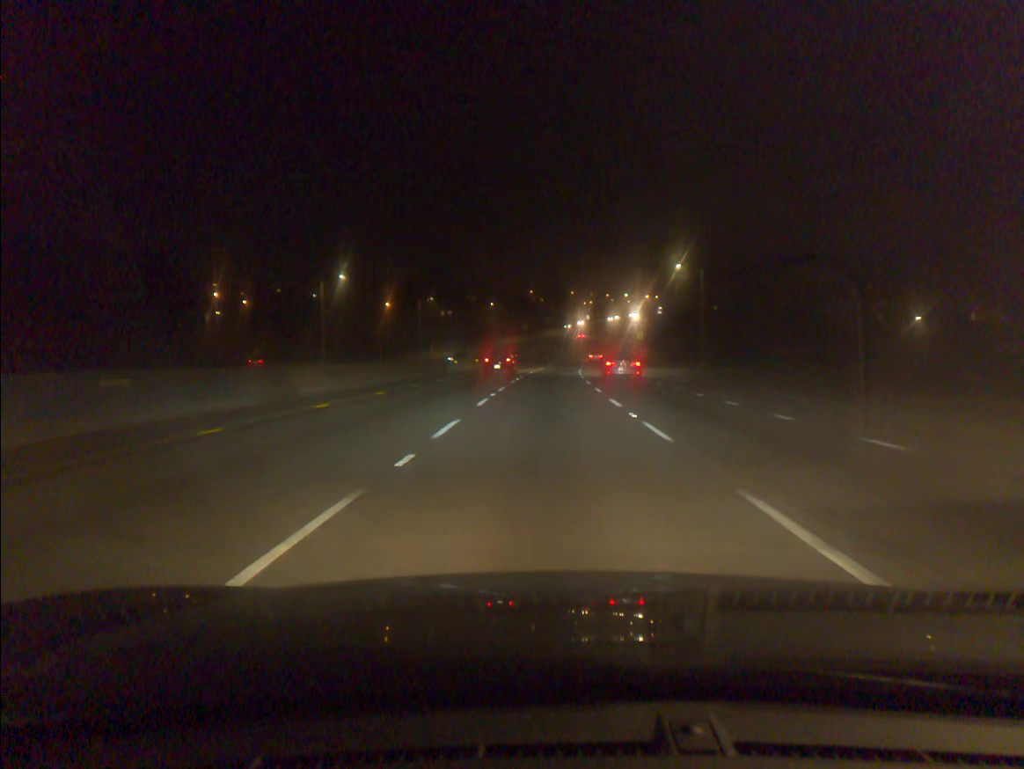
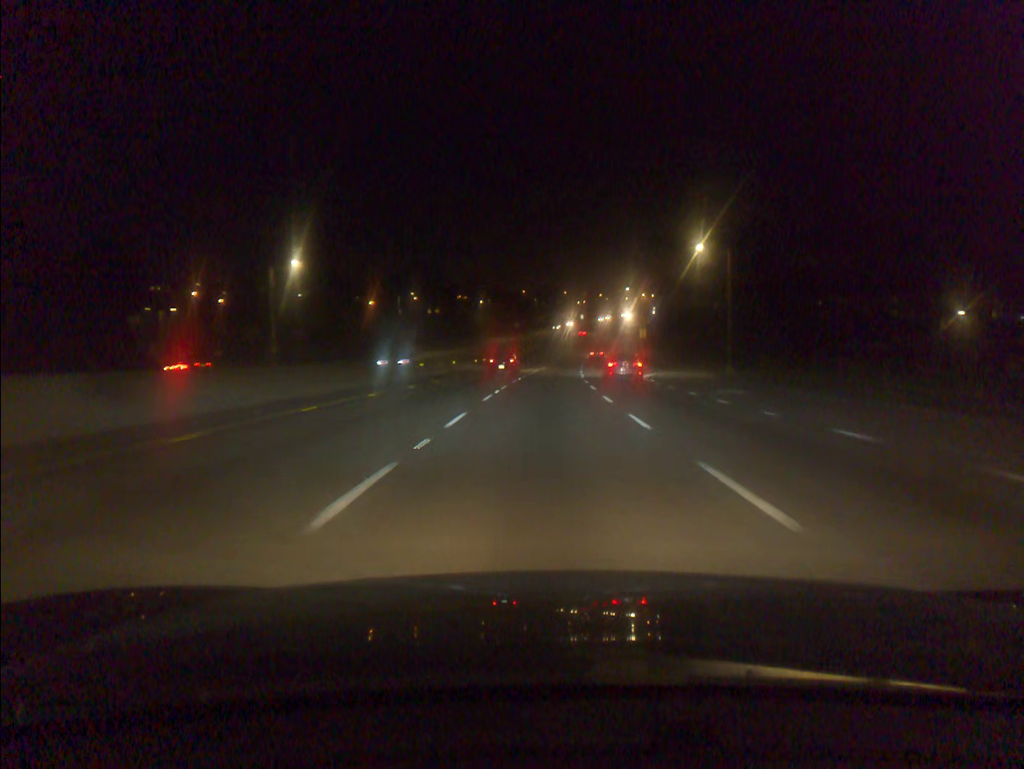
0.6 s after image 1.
(+0.1, +12.9) m; +1°
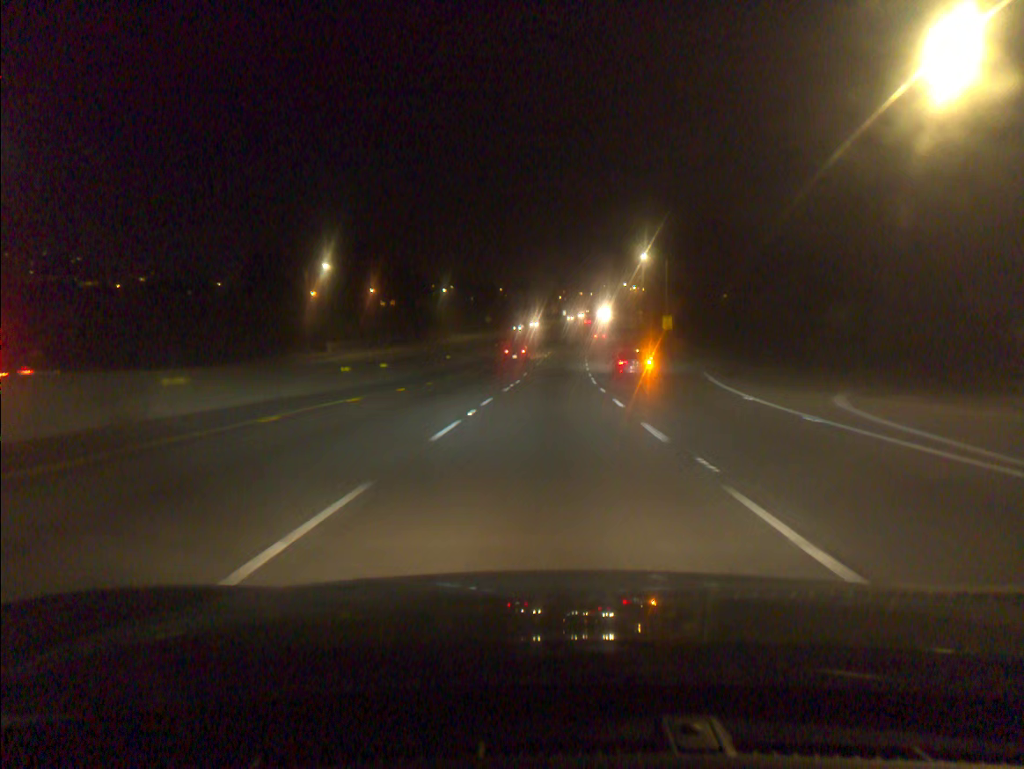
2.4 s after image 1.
(+0.5, +38.9) m; +2°
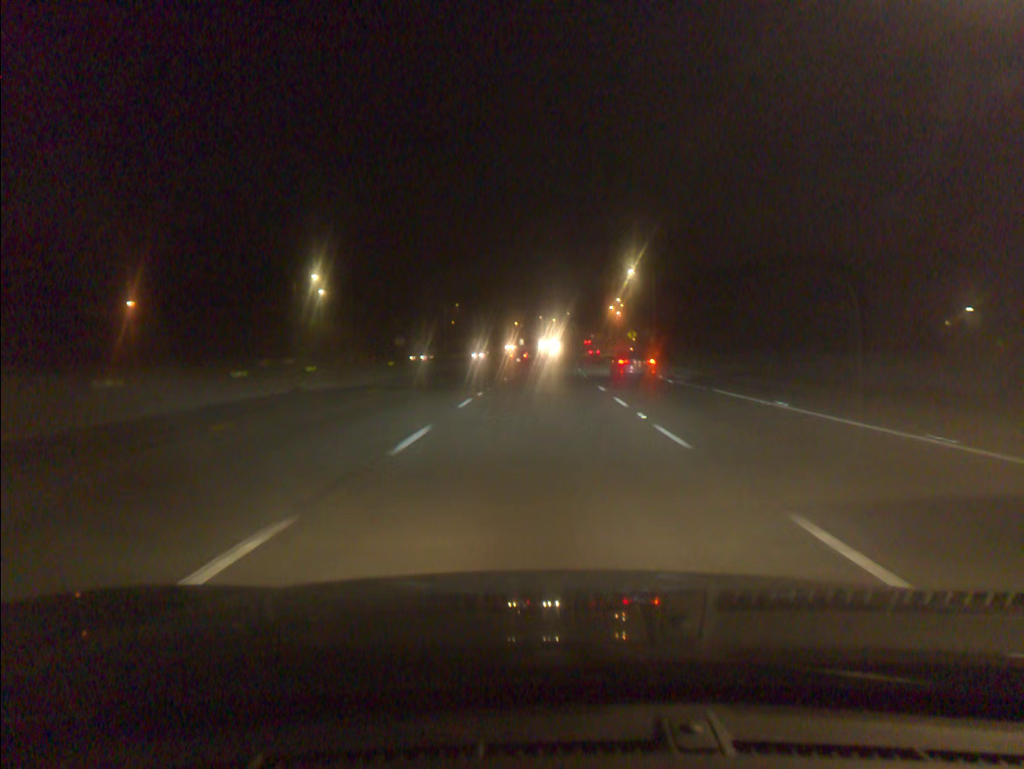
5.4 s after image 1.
(+2.1, +67.3) m; +3°
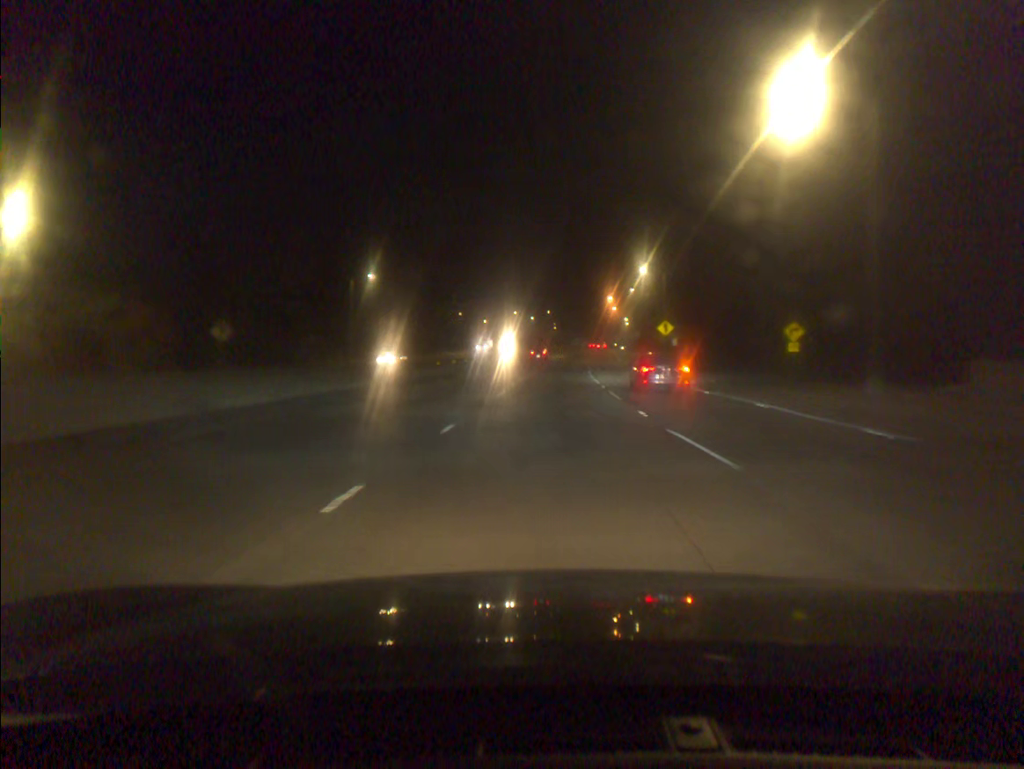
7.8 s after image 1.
(+0.7, +56.2) m; +2°
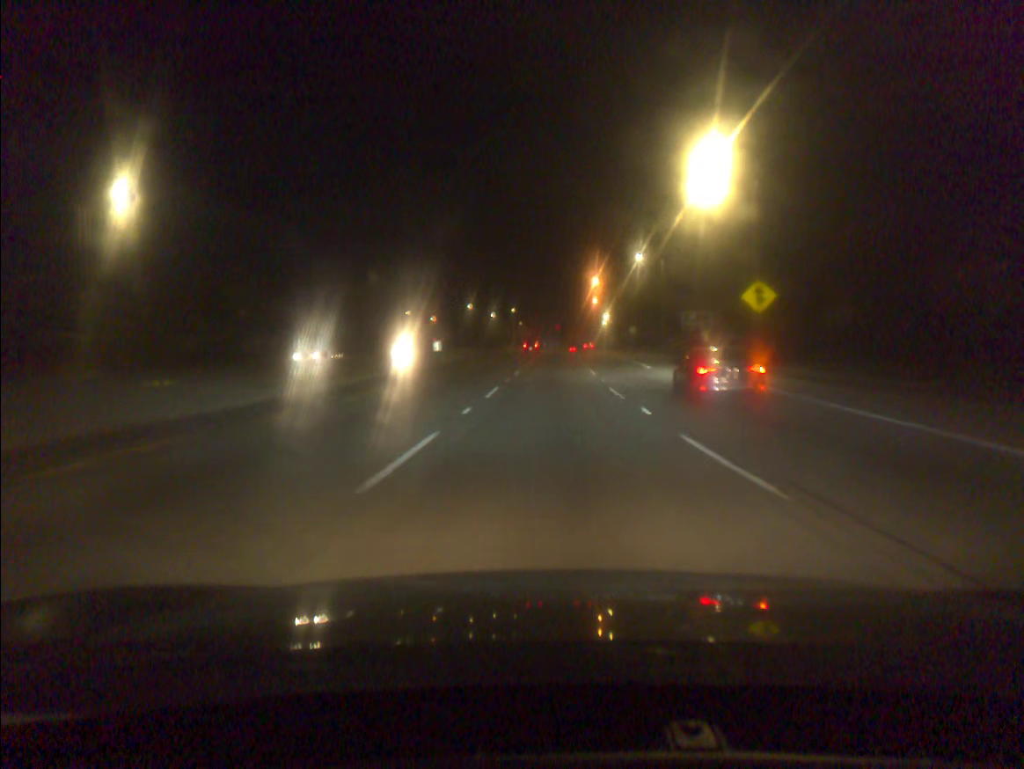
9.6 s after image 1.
(+0.9, +44.1) m; +2°
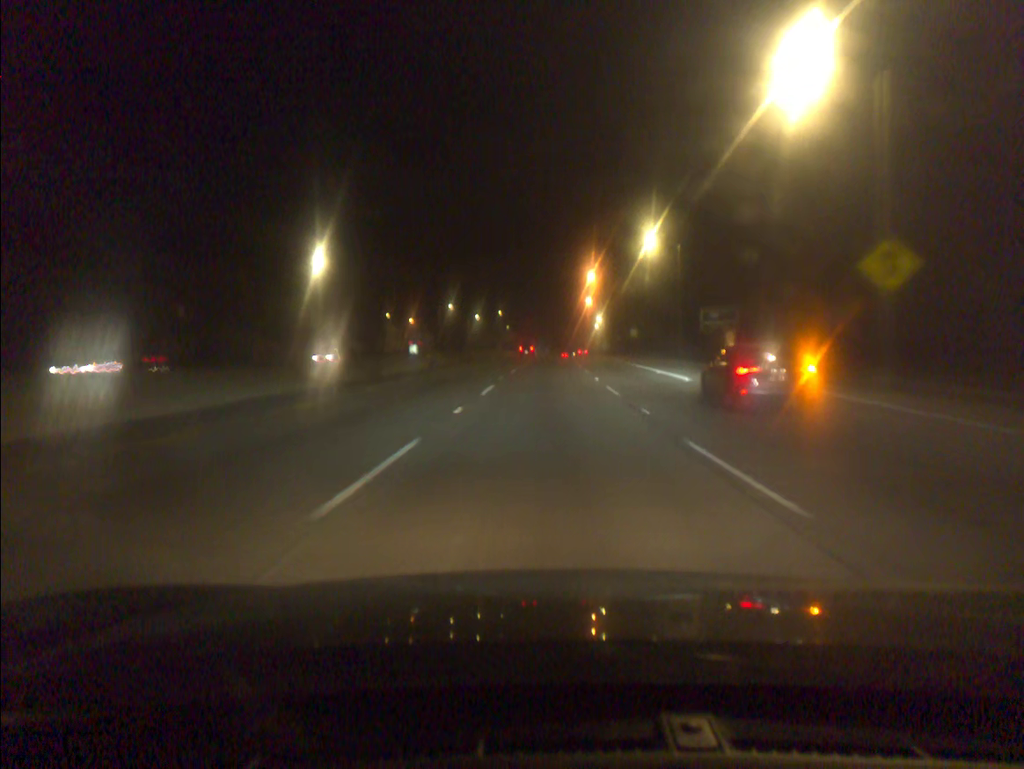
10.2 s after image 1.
(+0.1, +15.1) m; +1°
